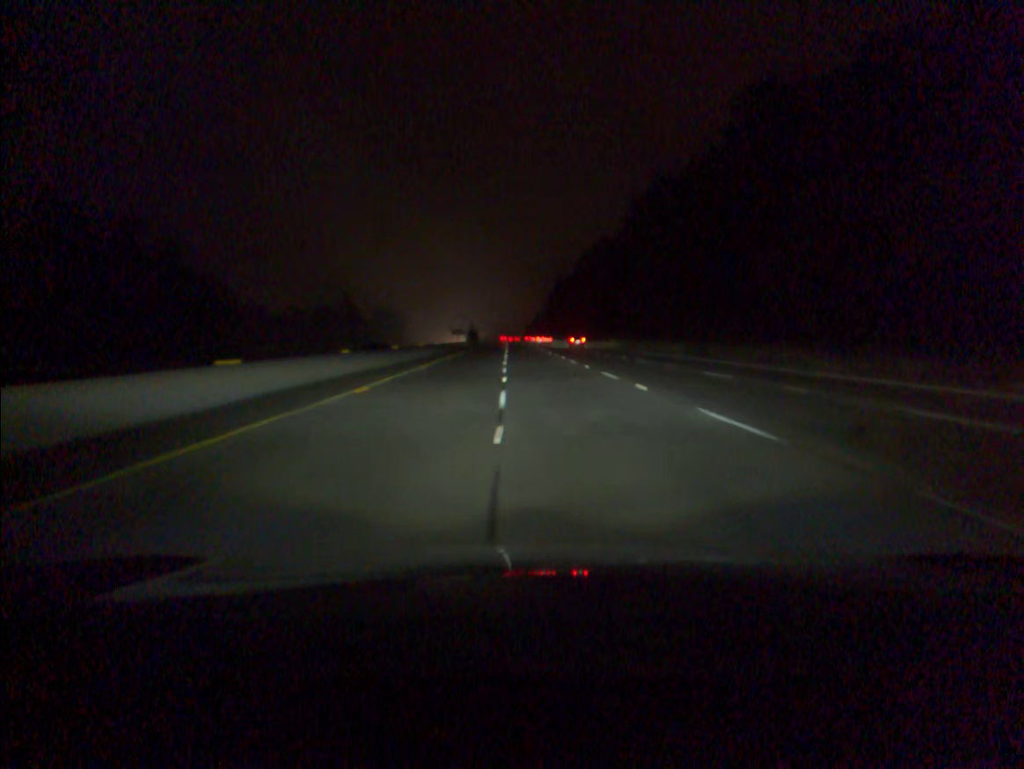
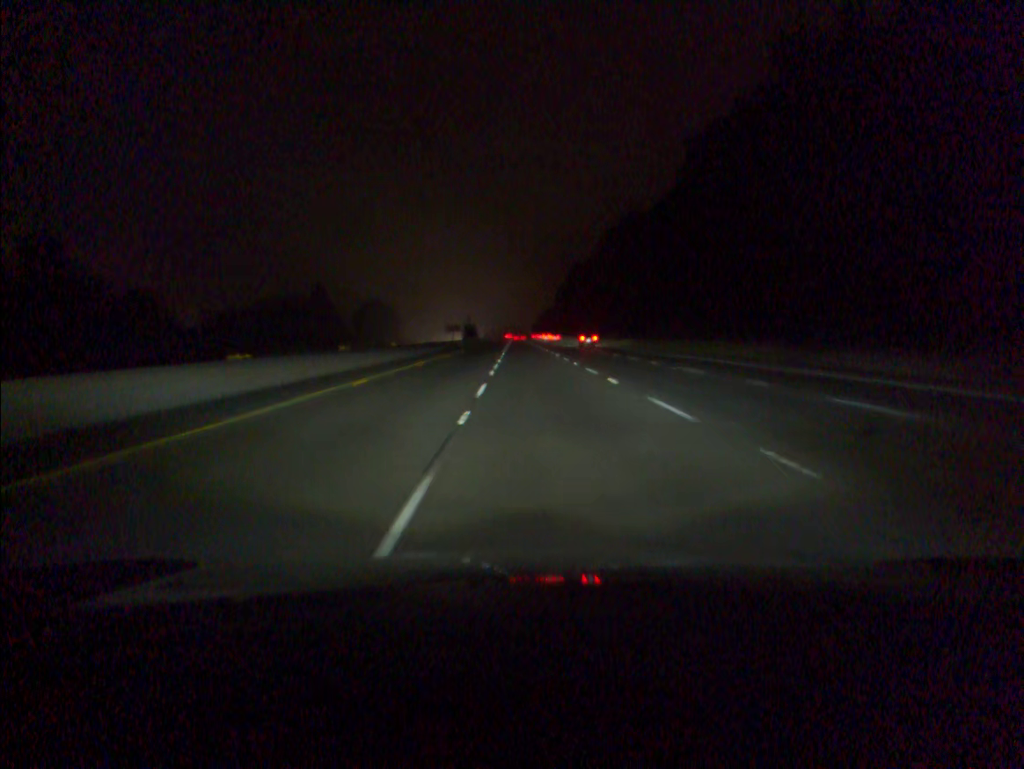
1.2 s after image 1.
(-0.2, +41.1) m; -1°
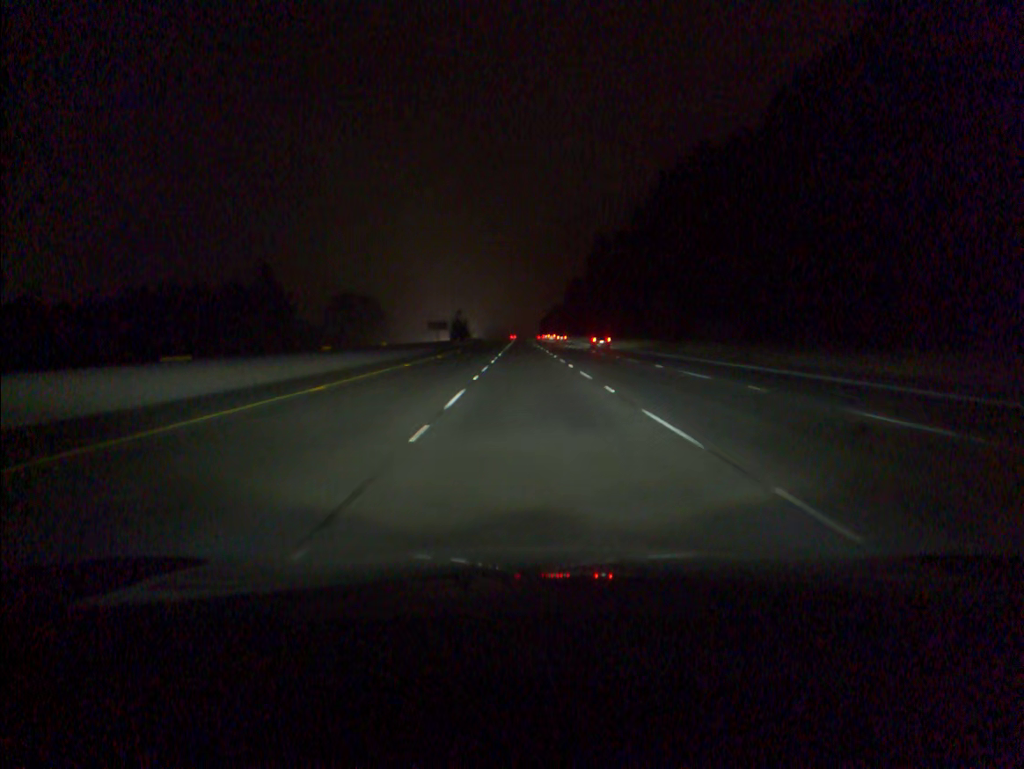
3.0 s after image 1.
(-0.2, +61.6) m; 0°
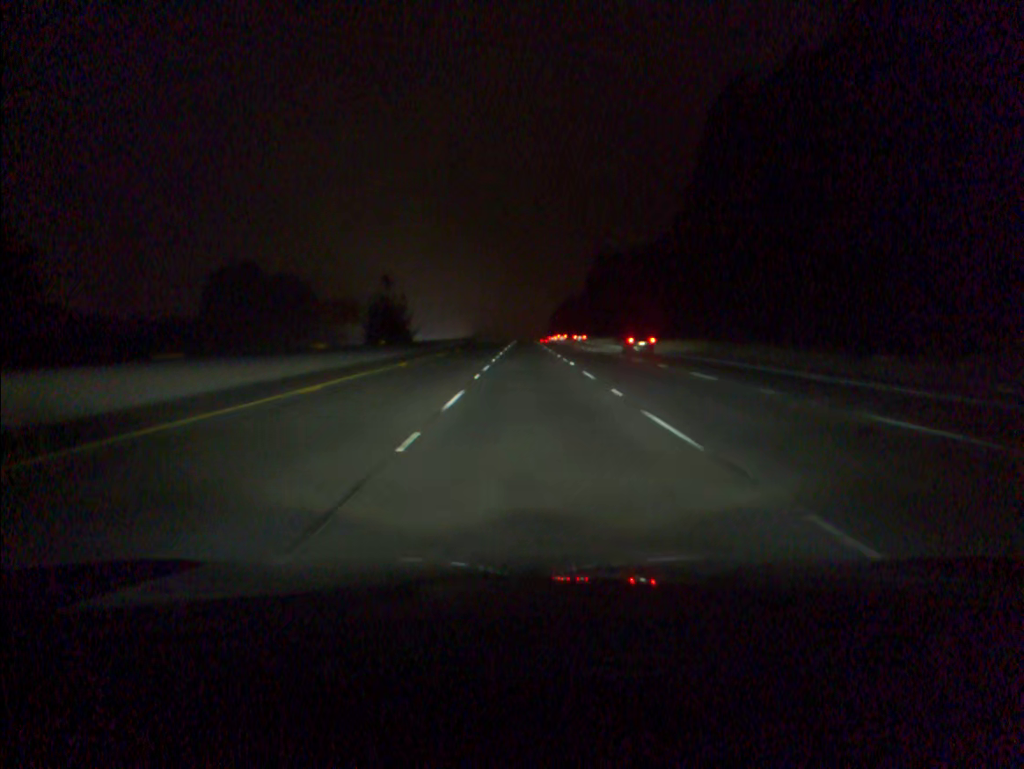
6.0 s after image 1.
(-0.4, +102.6) m; 0°
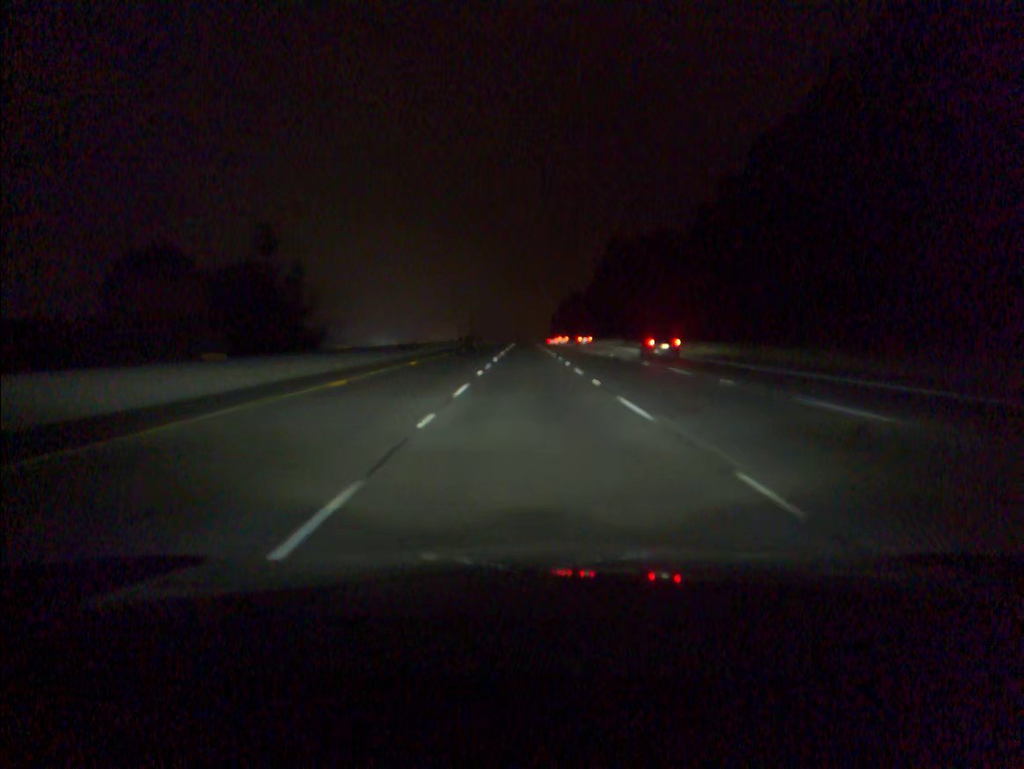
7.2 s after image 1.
(0.0, +41.1) m; 0°
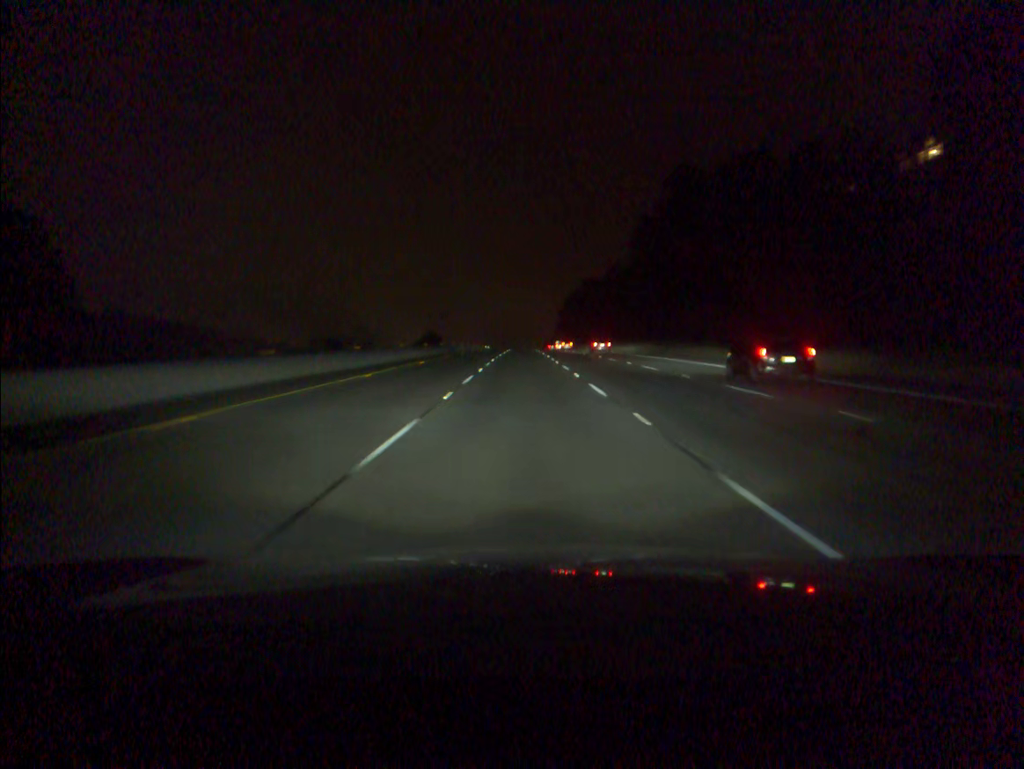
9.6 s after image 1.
(+0.1, +82.4) m; 0°
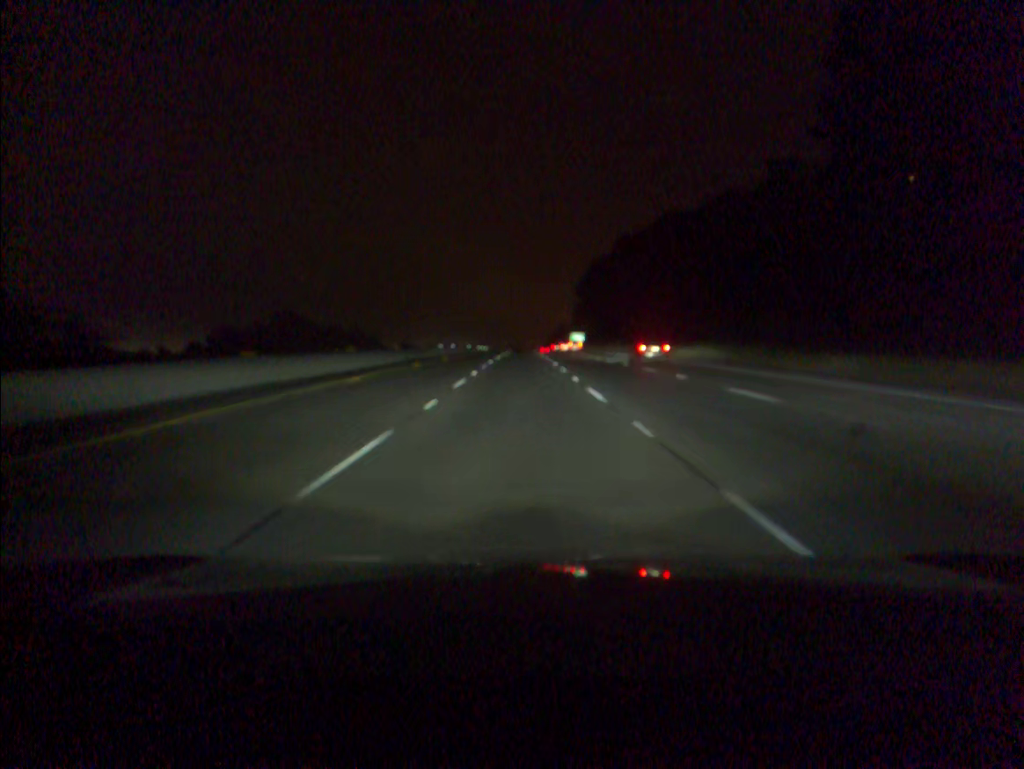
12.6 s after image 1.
(-0.1, +103.6) m; 0°
